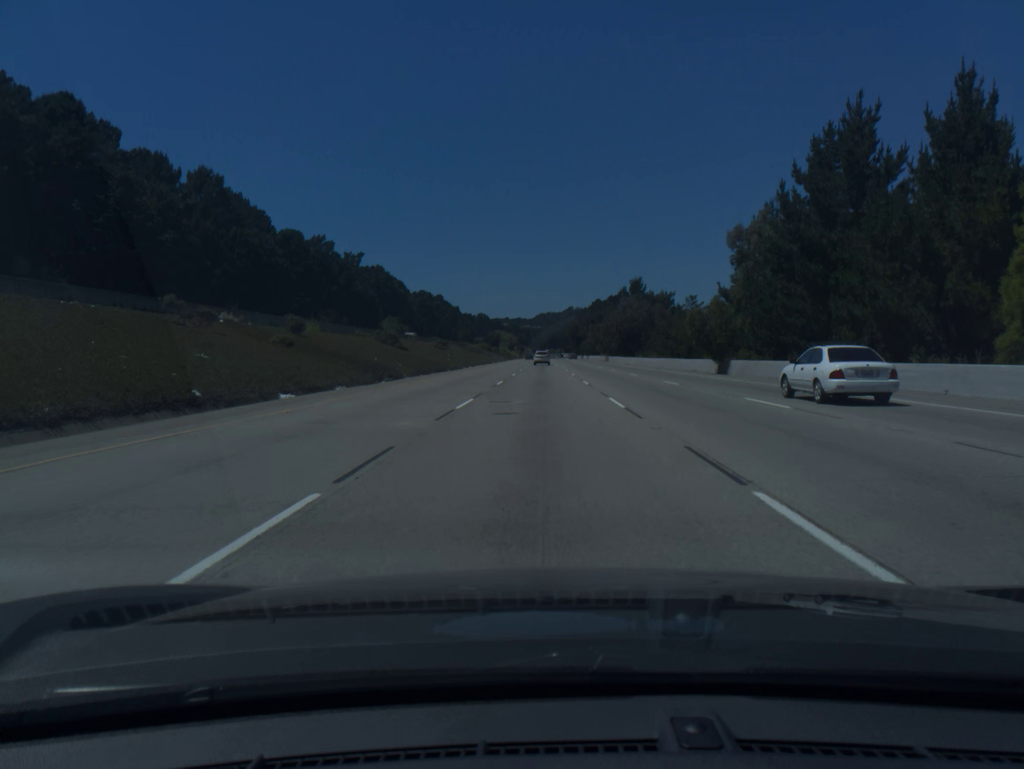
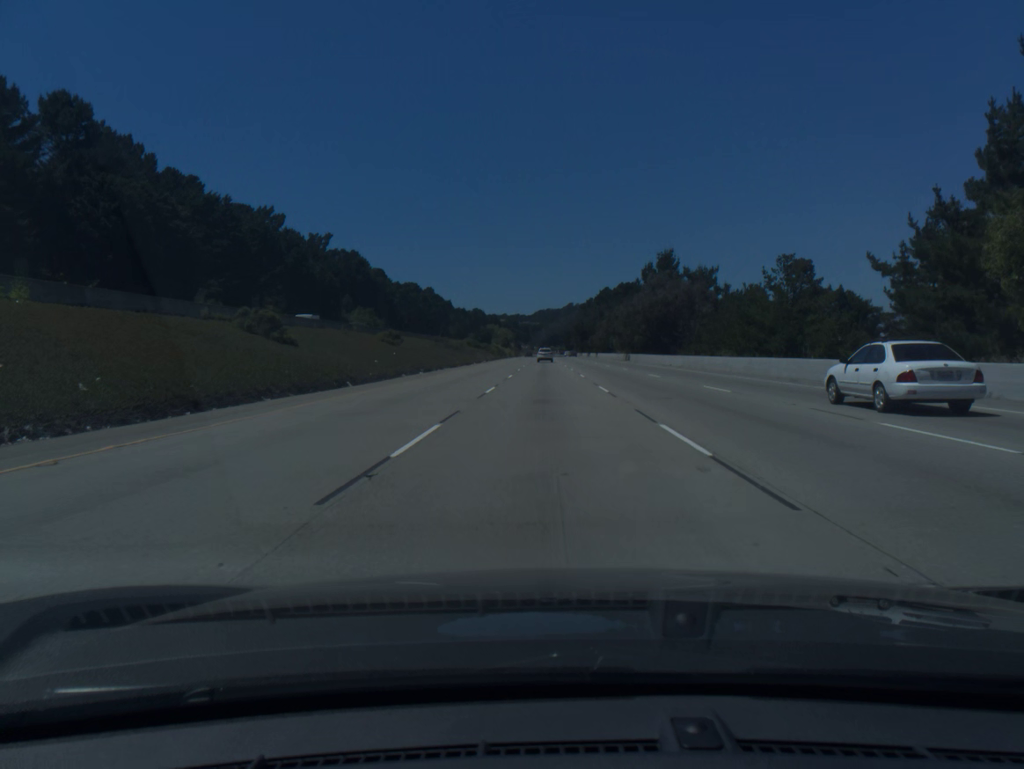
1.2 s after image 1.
(0.0, +37.5) m; 0°
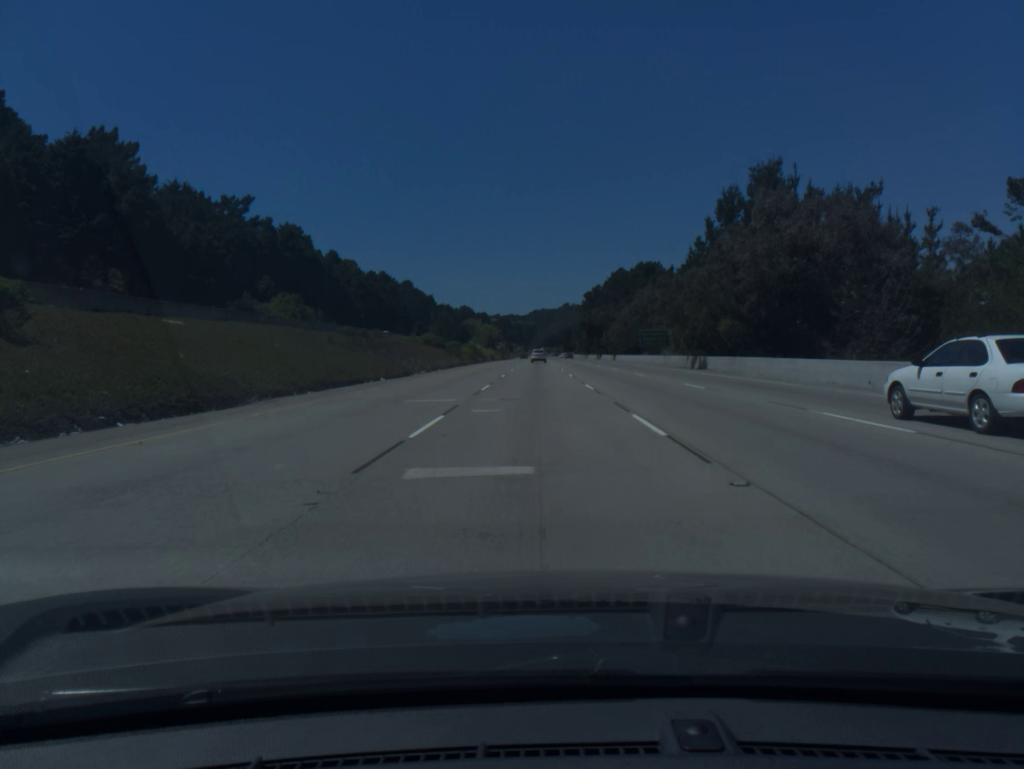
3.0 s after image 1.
(+0.3, +56.2) m; 0°
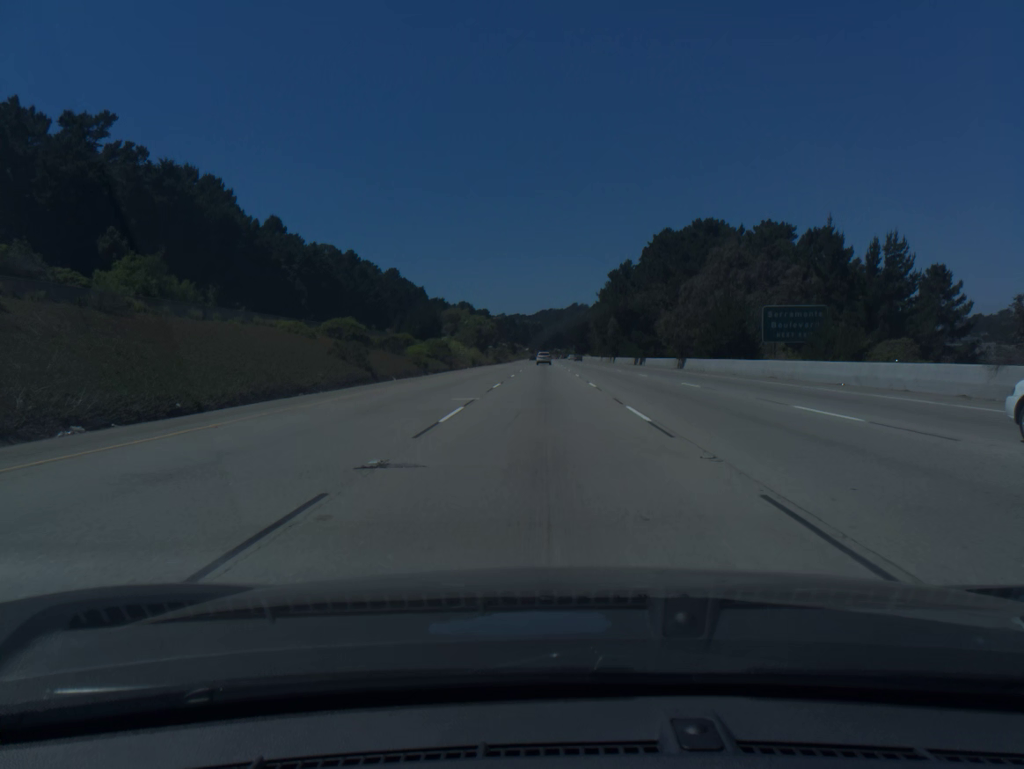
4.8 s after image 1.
(-0.3, +56.0) m; -1°
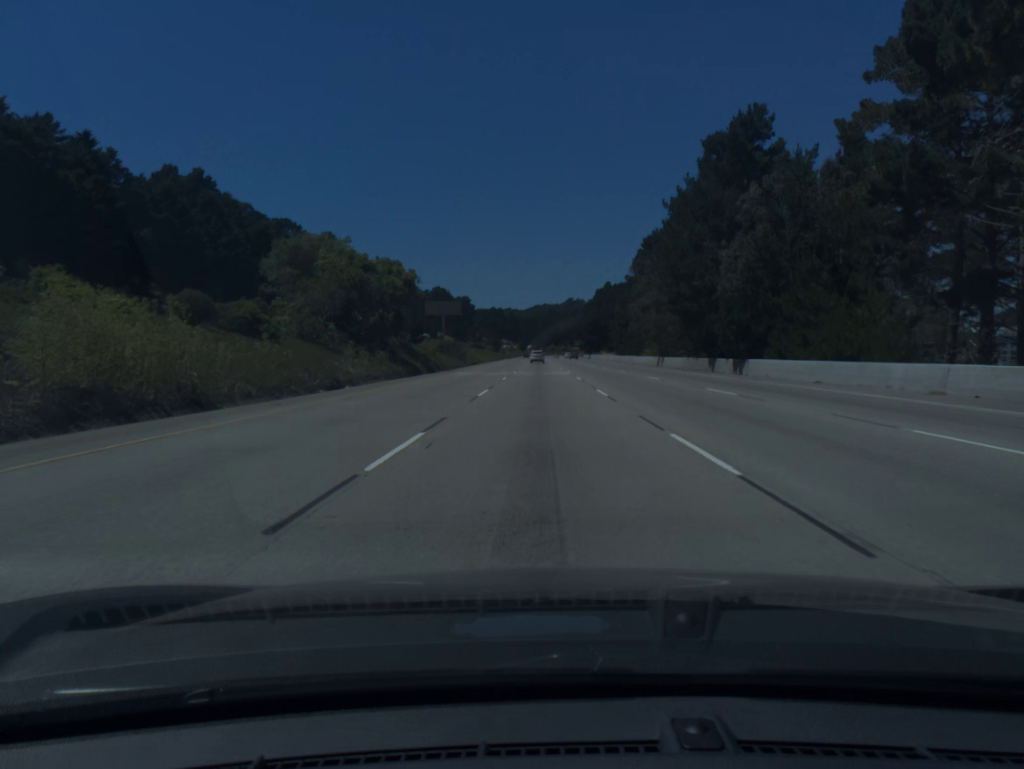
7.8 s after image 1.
(+0.3, +93.4) m; 0°
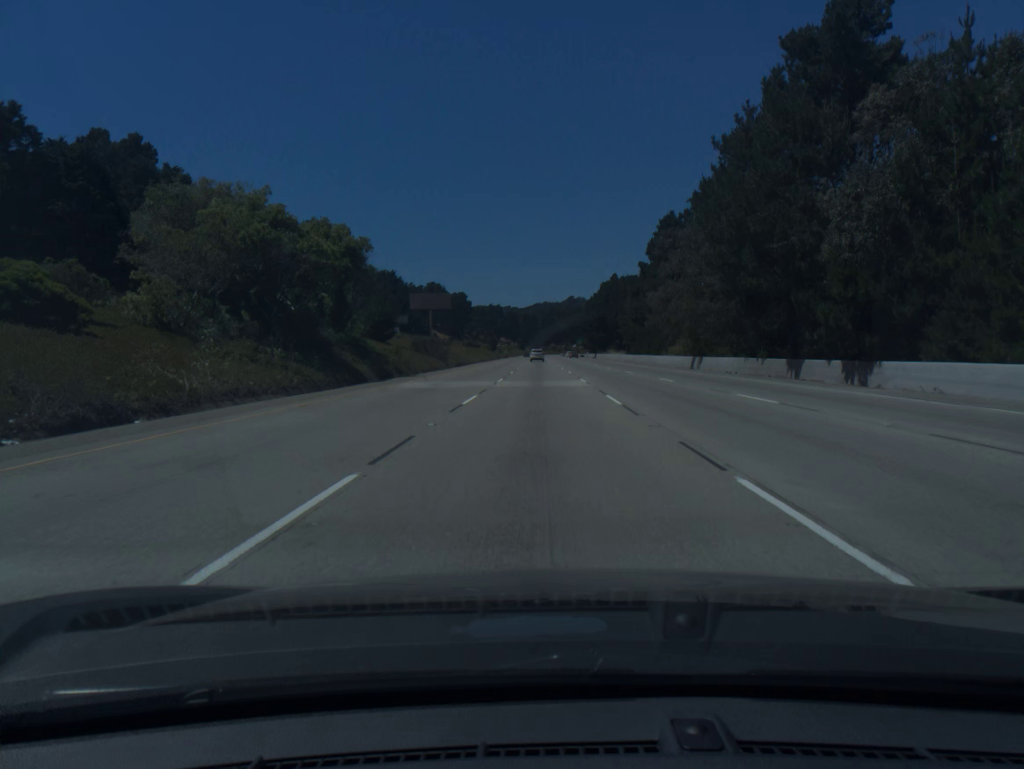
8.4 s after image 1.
(0.0, +18.7) m; 0°
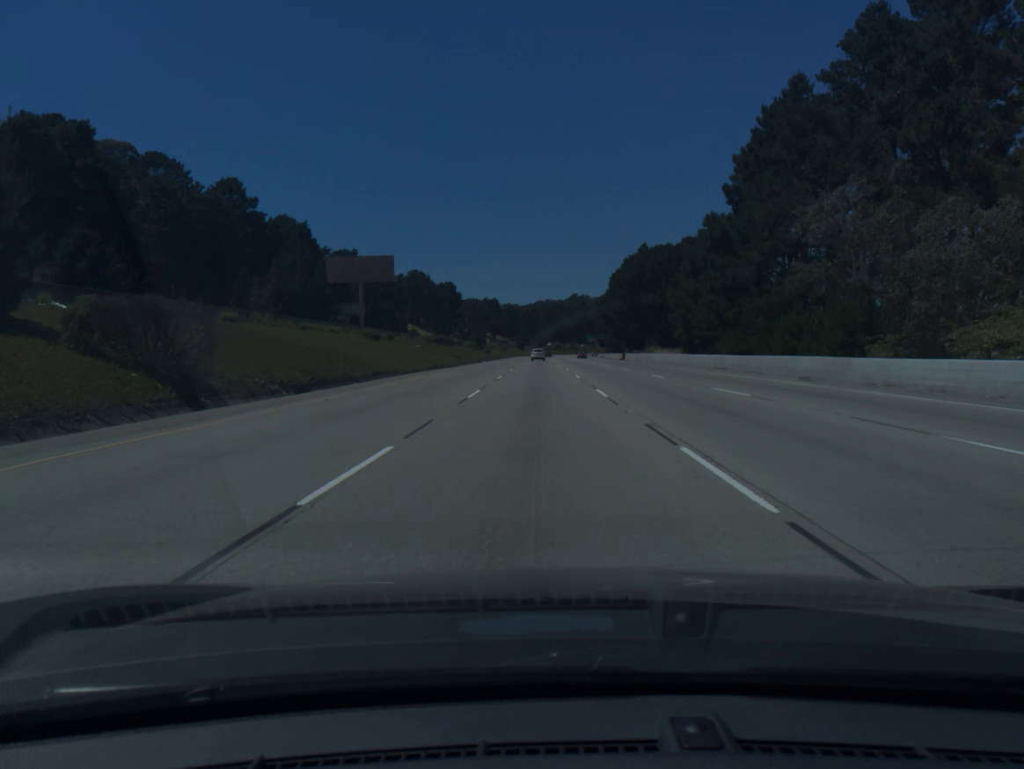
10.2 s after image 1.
(0.0, +56.1) m; 0°
